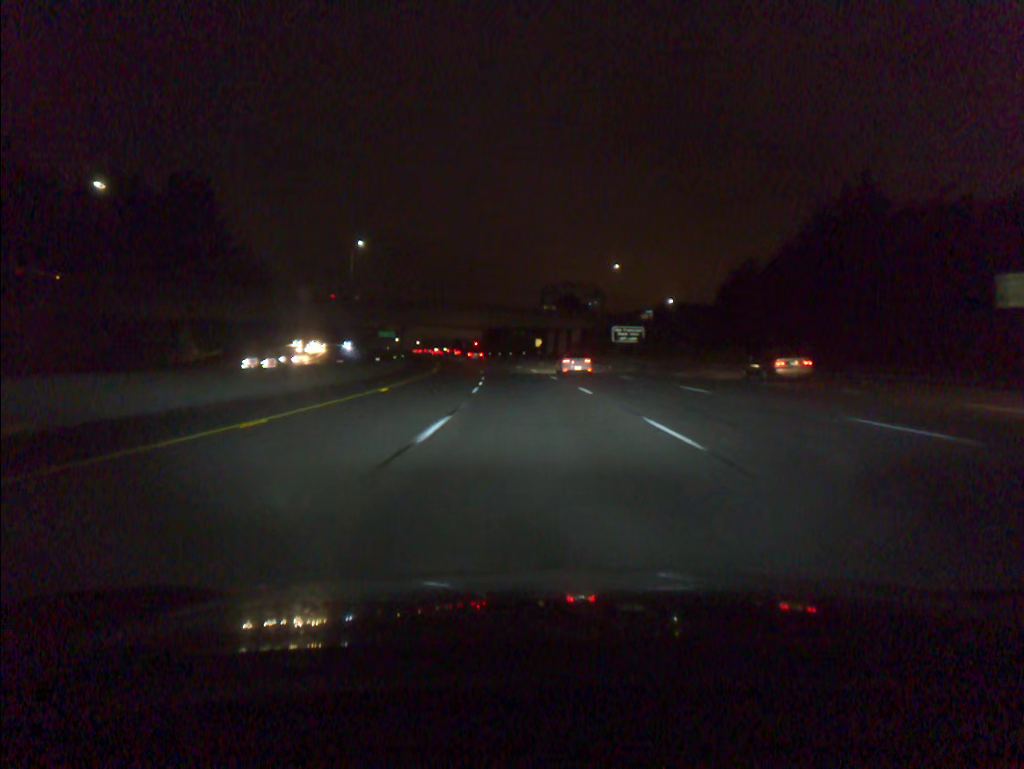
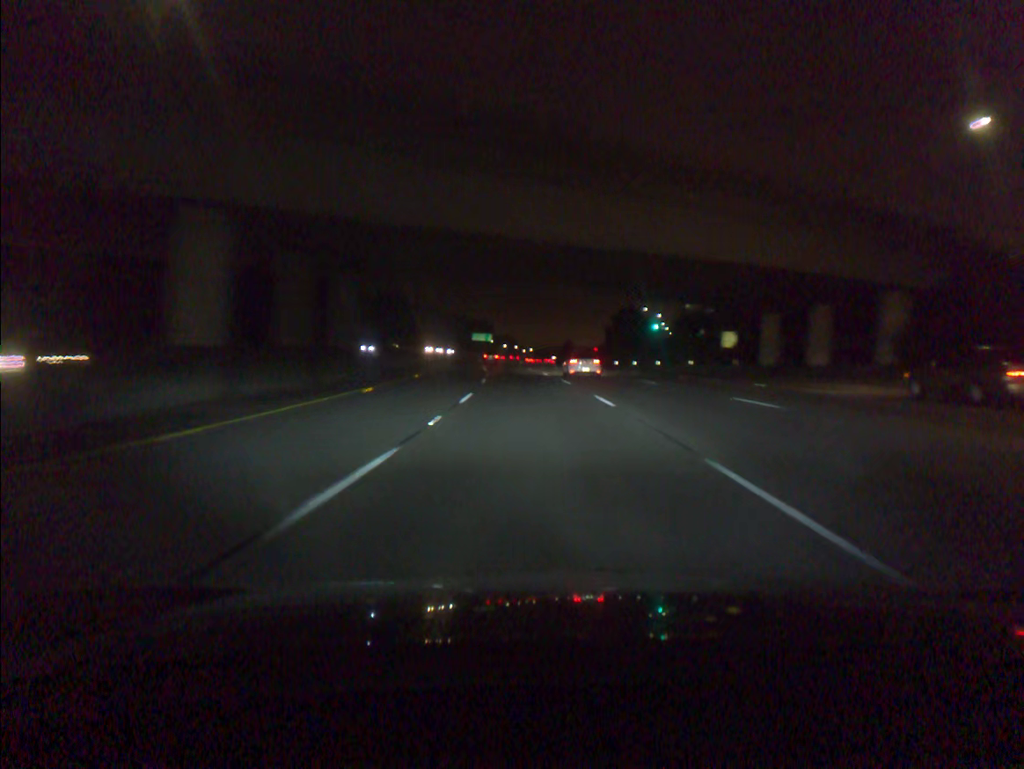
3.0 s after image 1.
(-6.5, +91.0) m; -9°
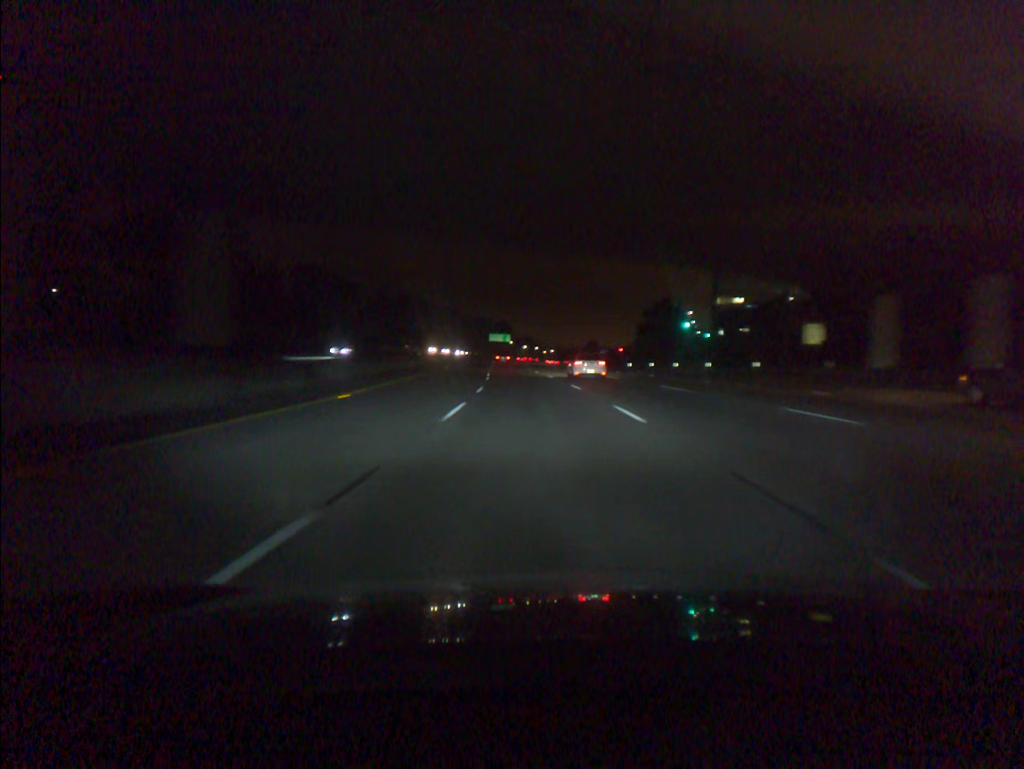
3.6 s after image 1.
(-0.2, +18.3) m; -2°
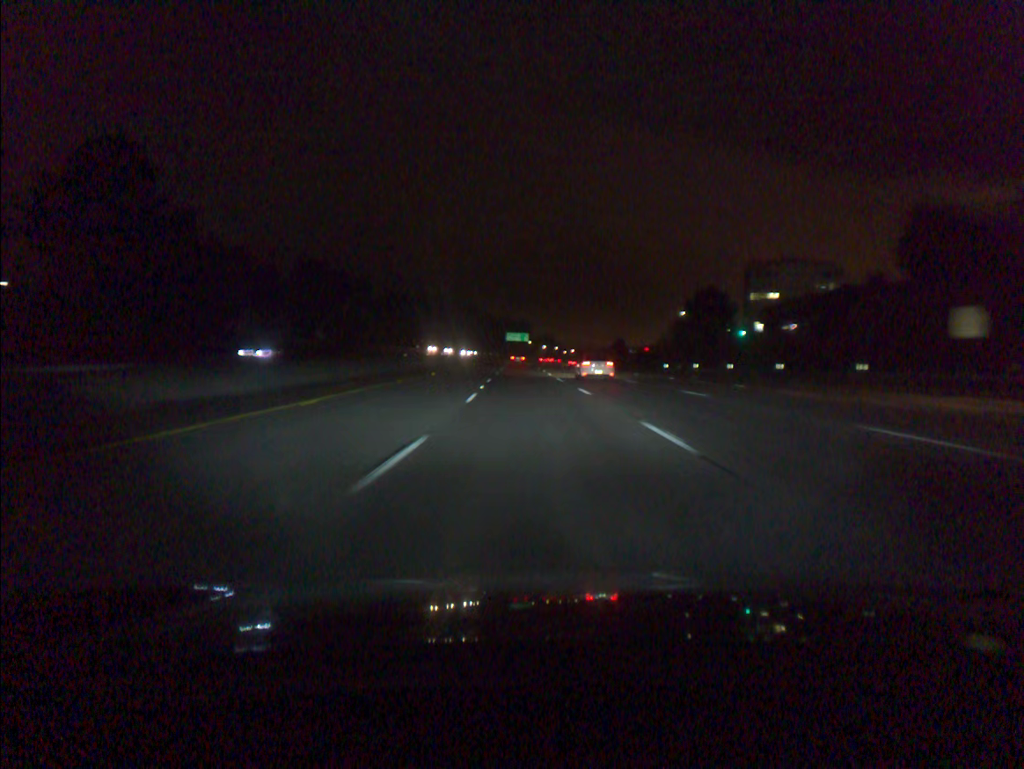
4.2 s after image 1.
(-0.2, +18.3) m; -2°
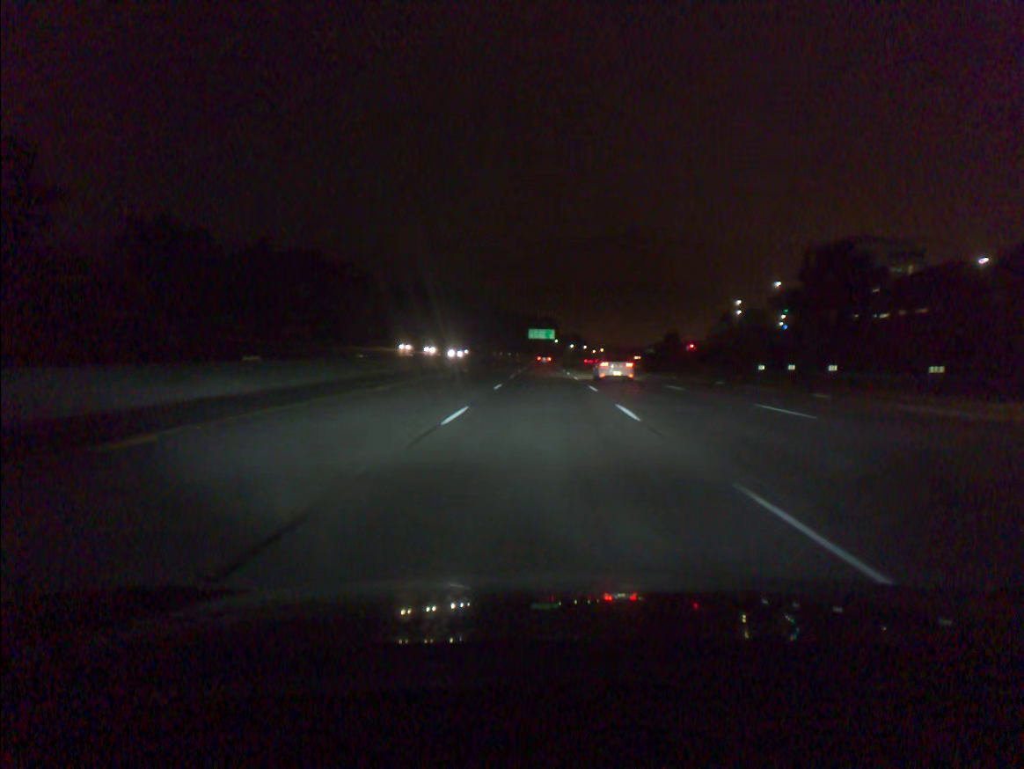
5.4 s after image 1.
(-0.7, +36.6) m; -2°
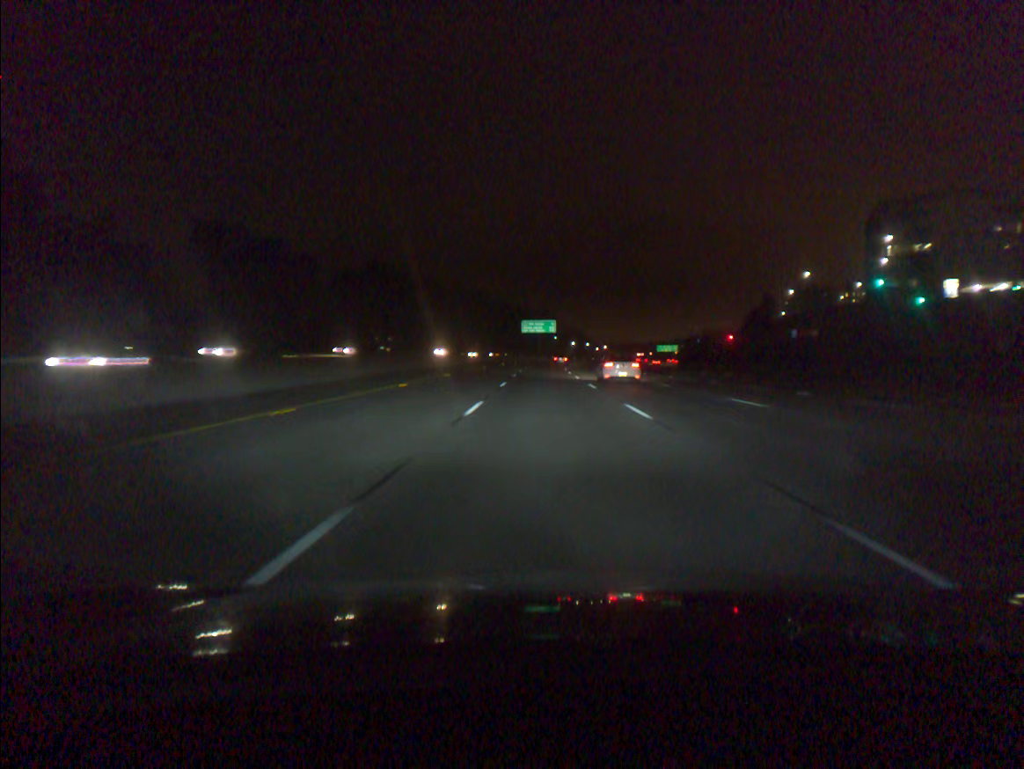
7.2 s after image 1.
(-0.1, +55.0) m; 0°
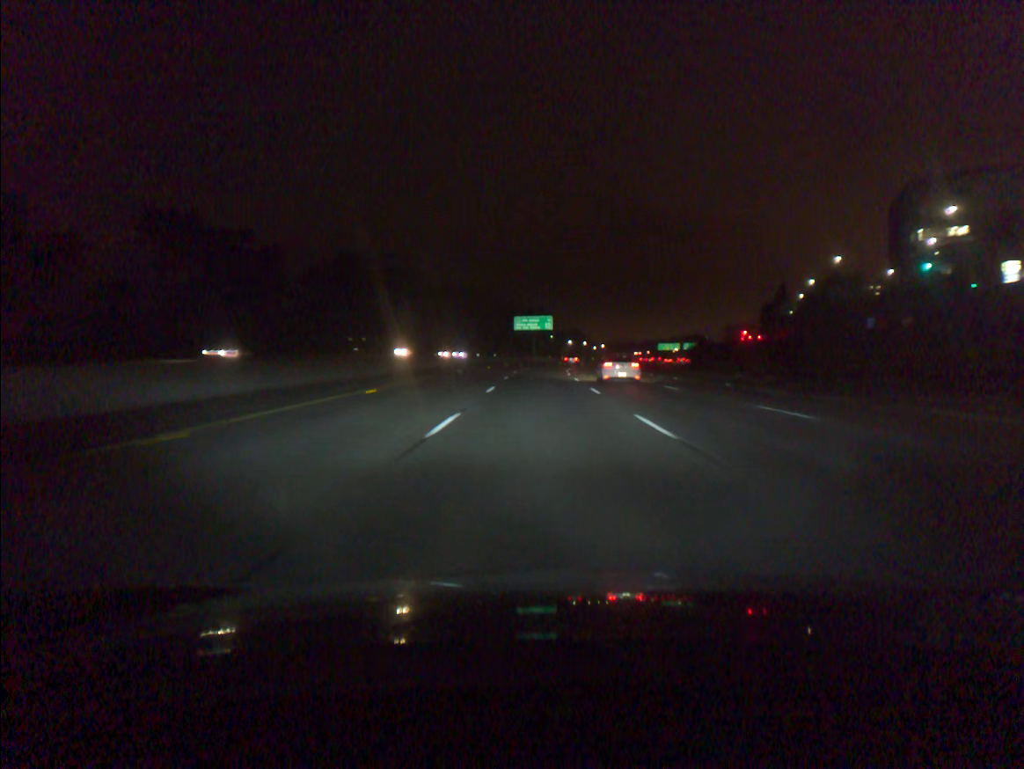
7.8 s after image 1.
(+0.1, +18.4) m; 0°
